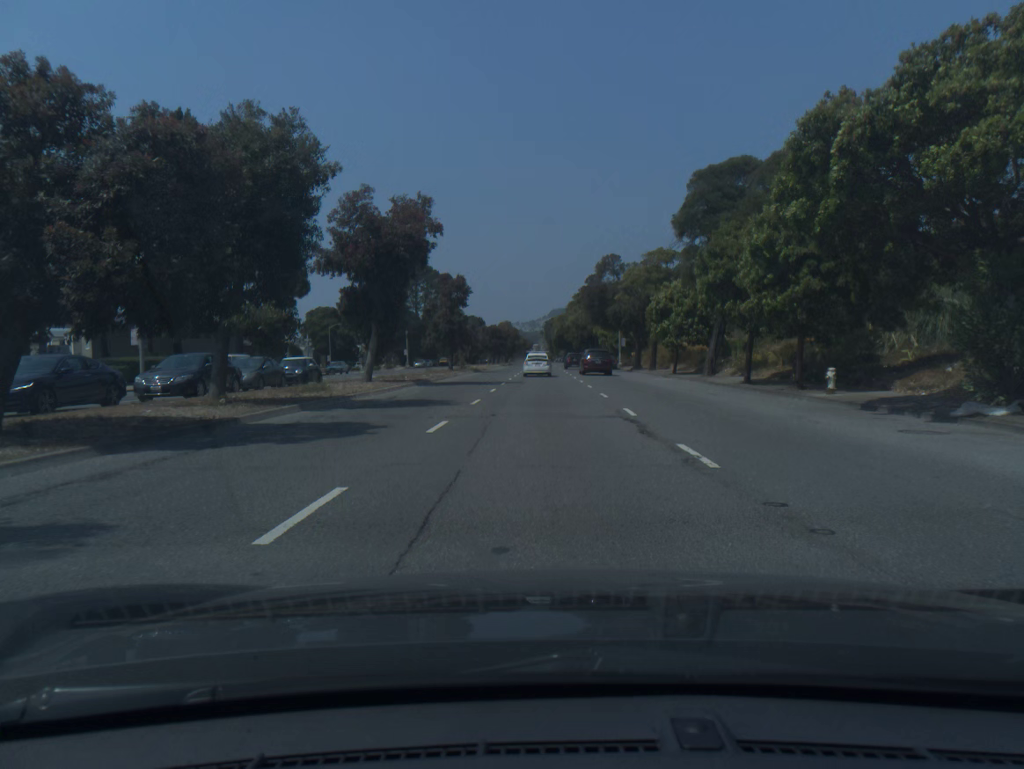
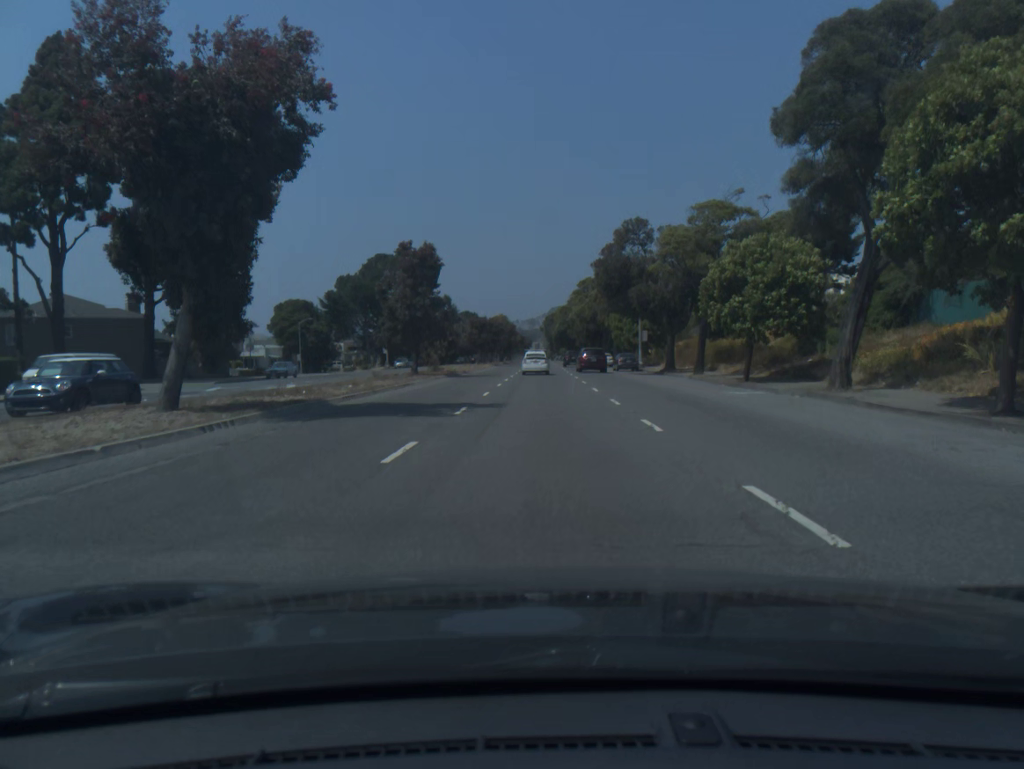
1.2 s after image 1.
(0.0, +18.2) m; 0°
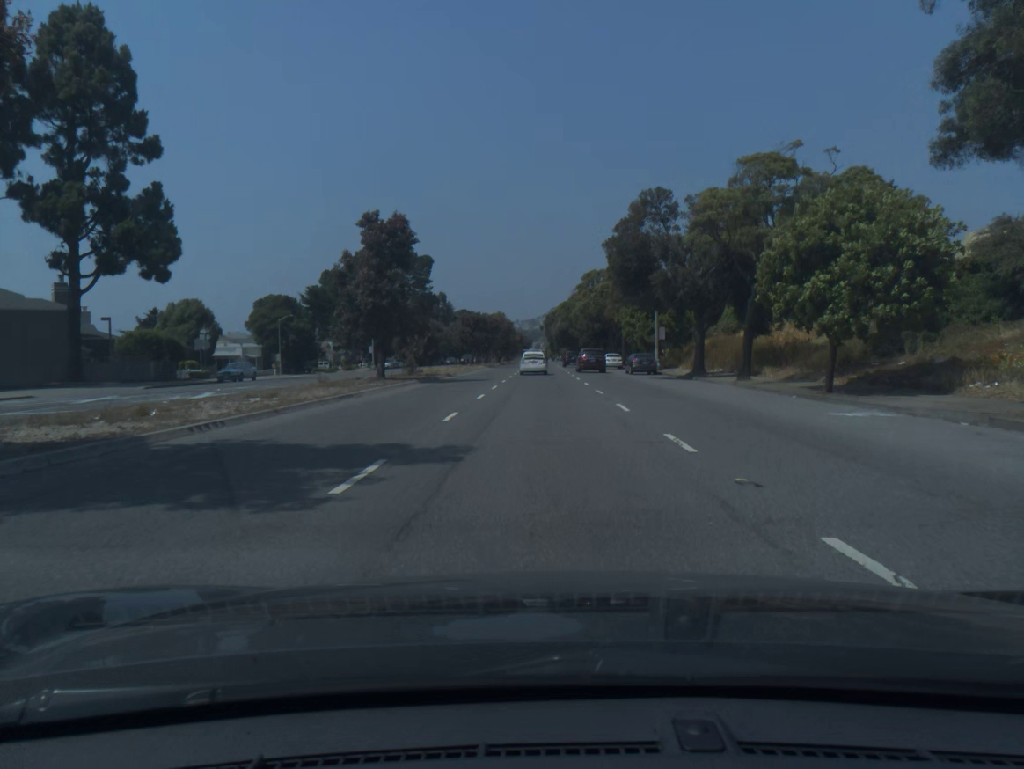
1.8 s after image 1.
(0.0, +9.4) m; 0°
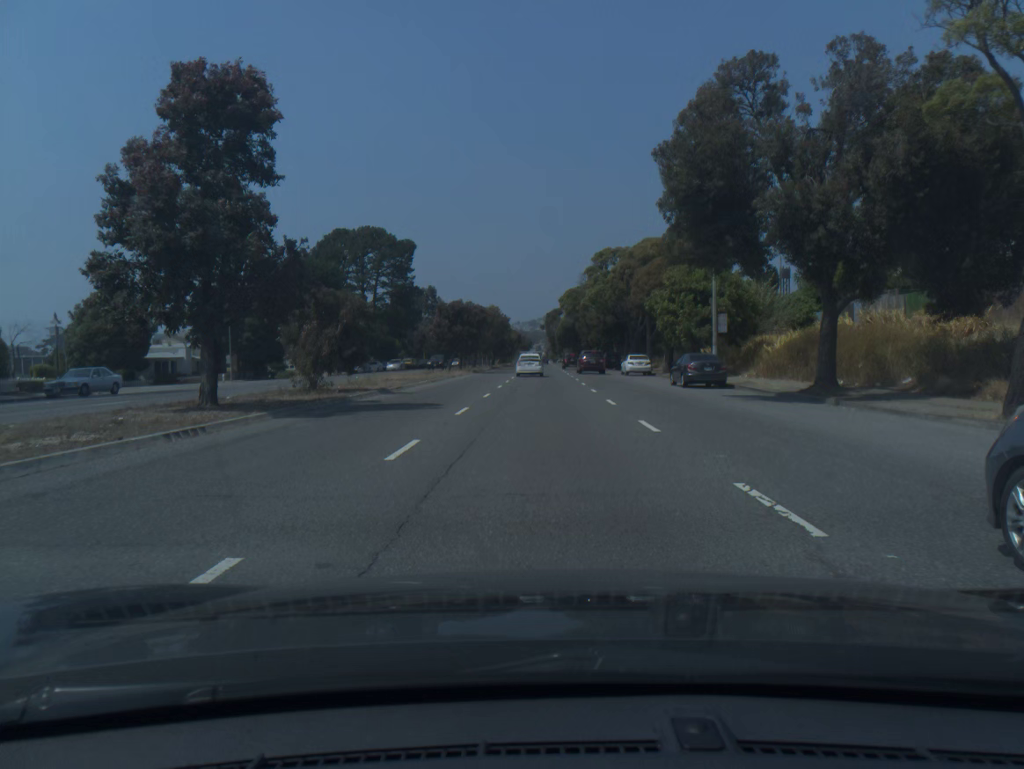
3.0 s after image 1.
(0.0, +19.2) m; 0°
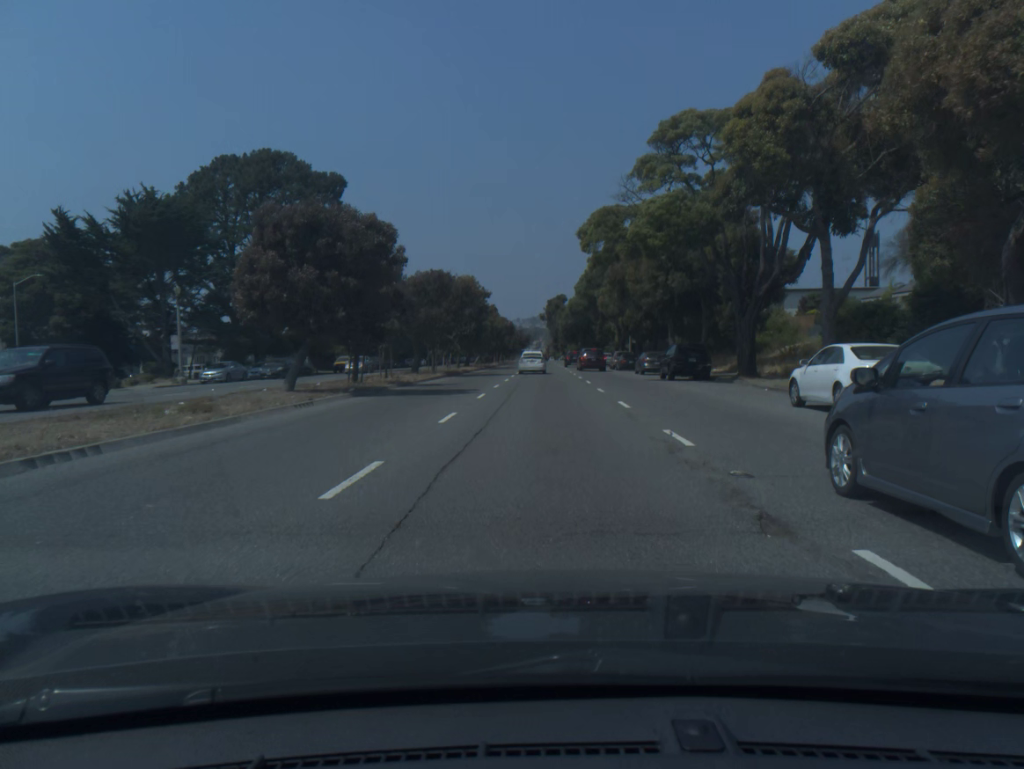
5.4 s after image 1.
(-0.1, +39.7) m; 0°
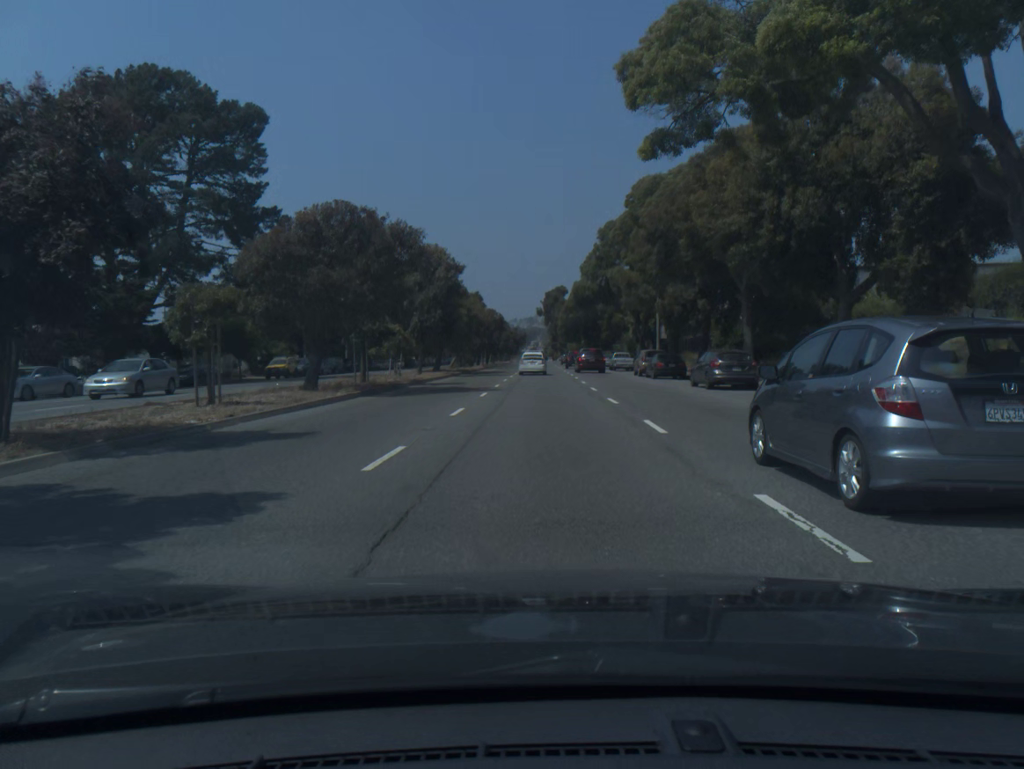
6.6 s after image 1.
(0.0, +20.3) m; 0°
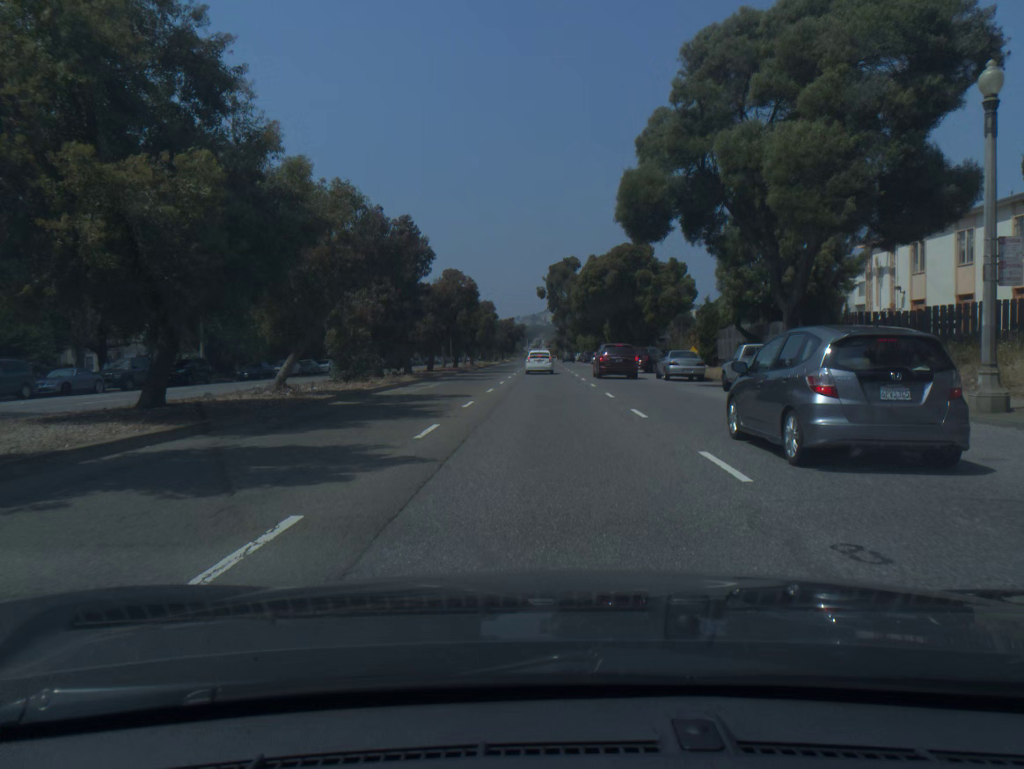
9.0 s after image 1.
(-0.1, +41.5) m; 0°
